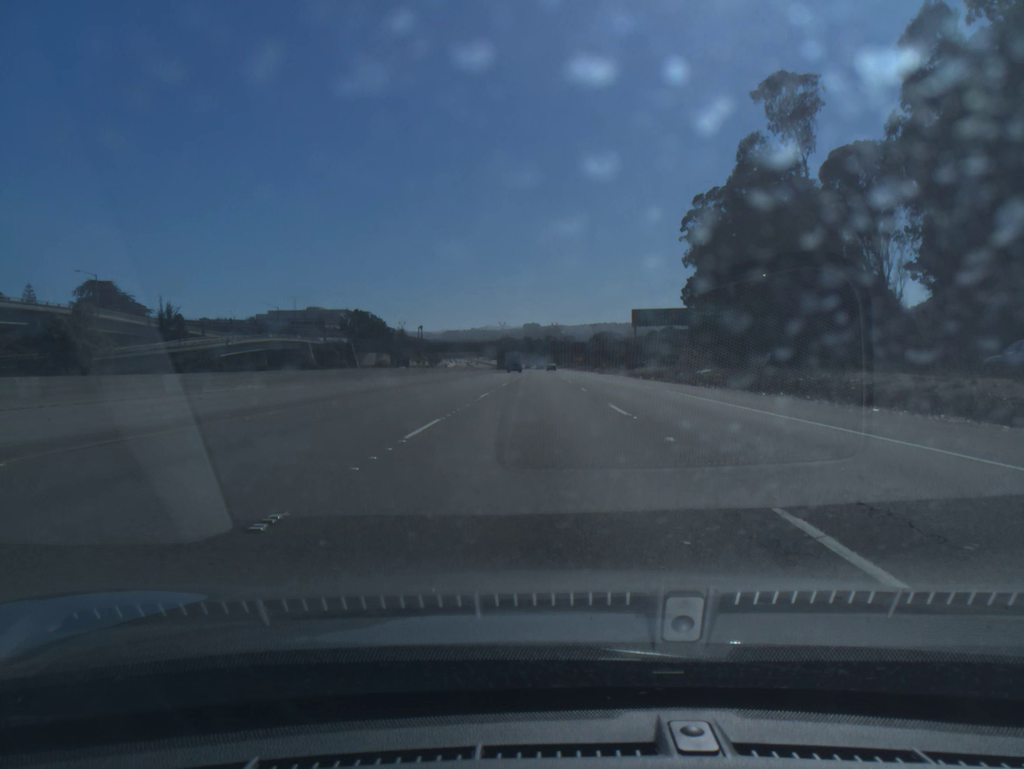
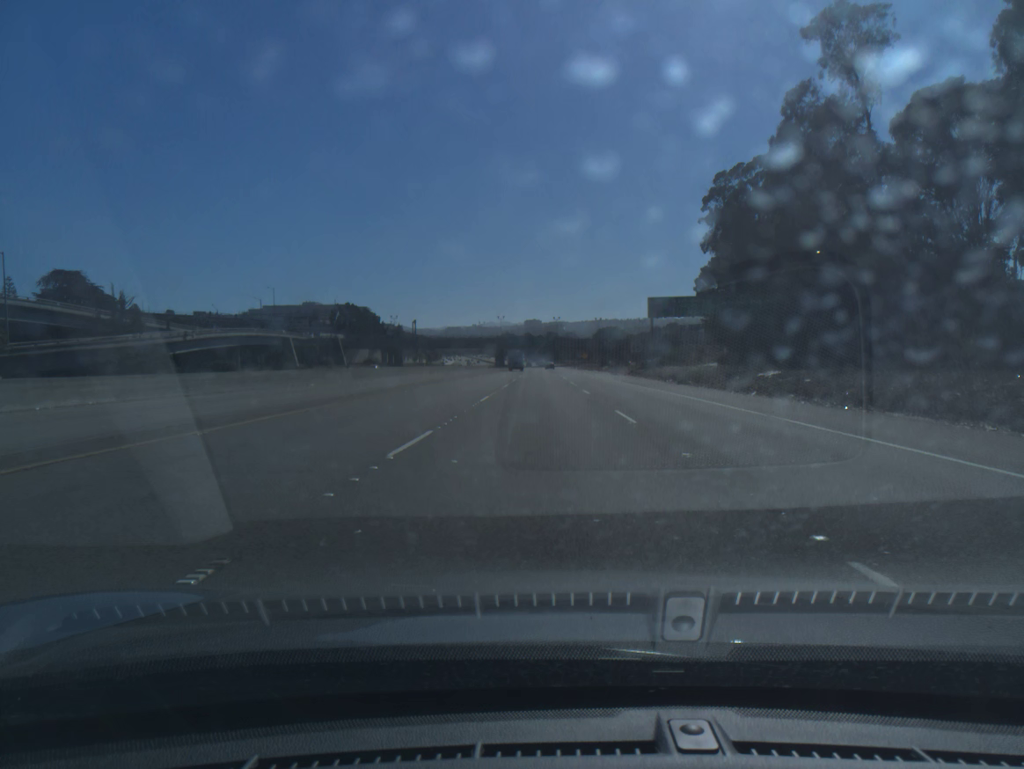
(0.0, +15.9) m; 0°
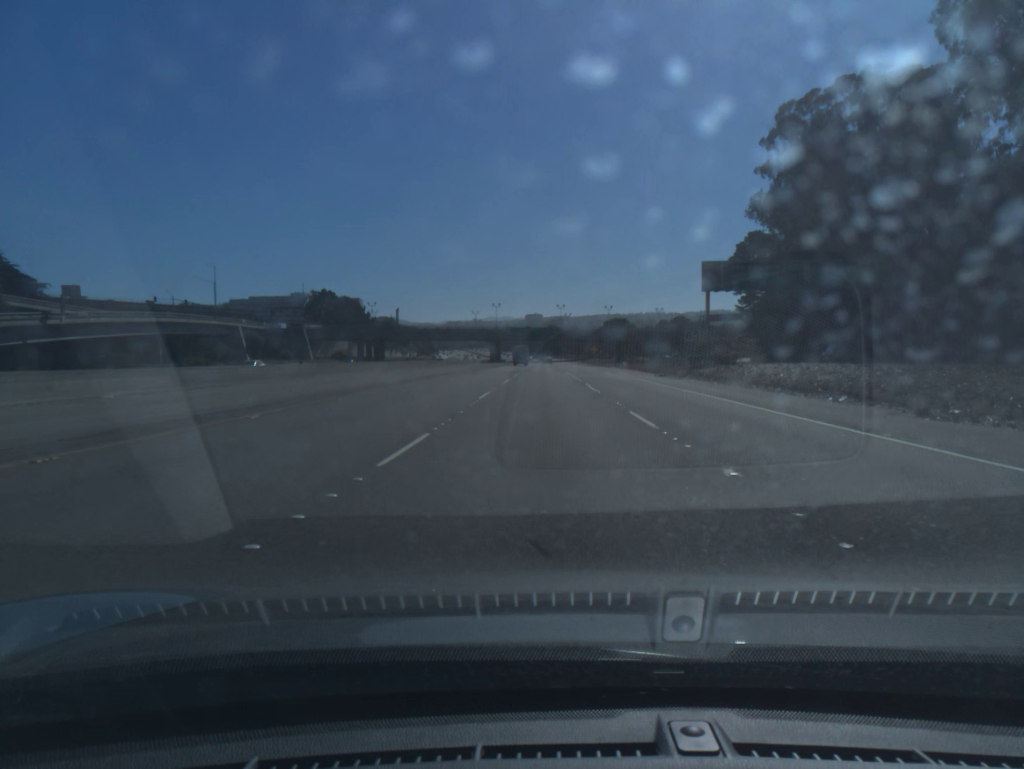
(-0.1, +31.6) m; 0°
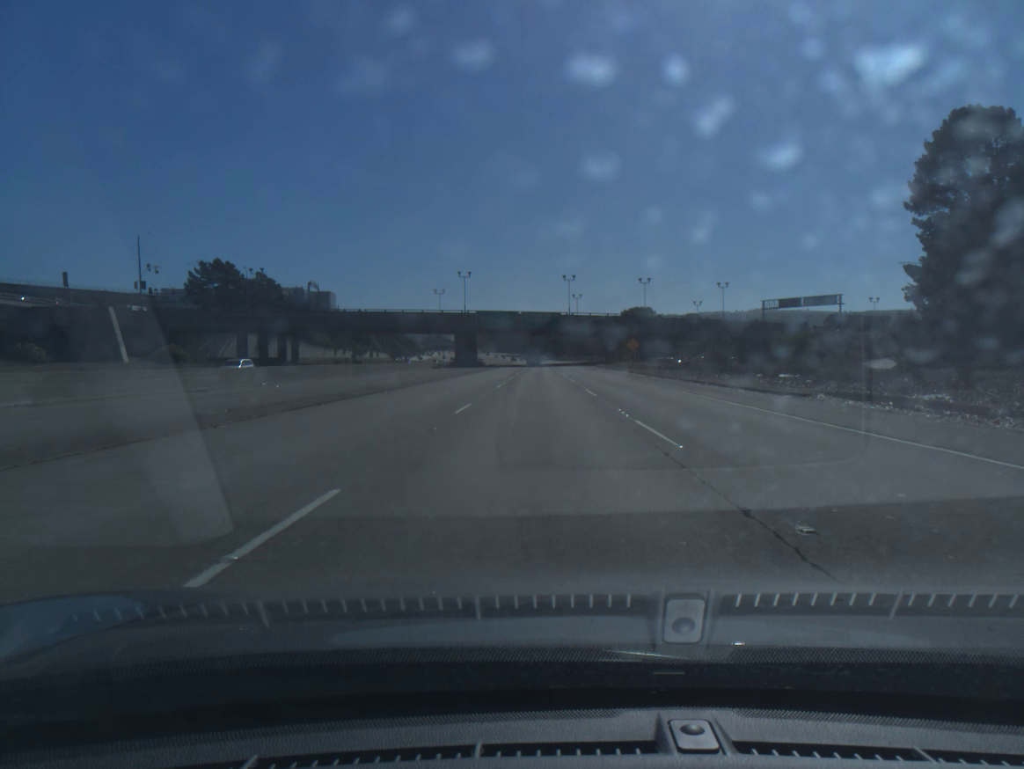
(+0.2, +78.8) m; 0°
